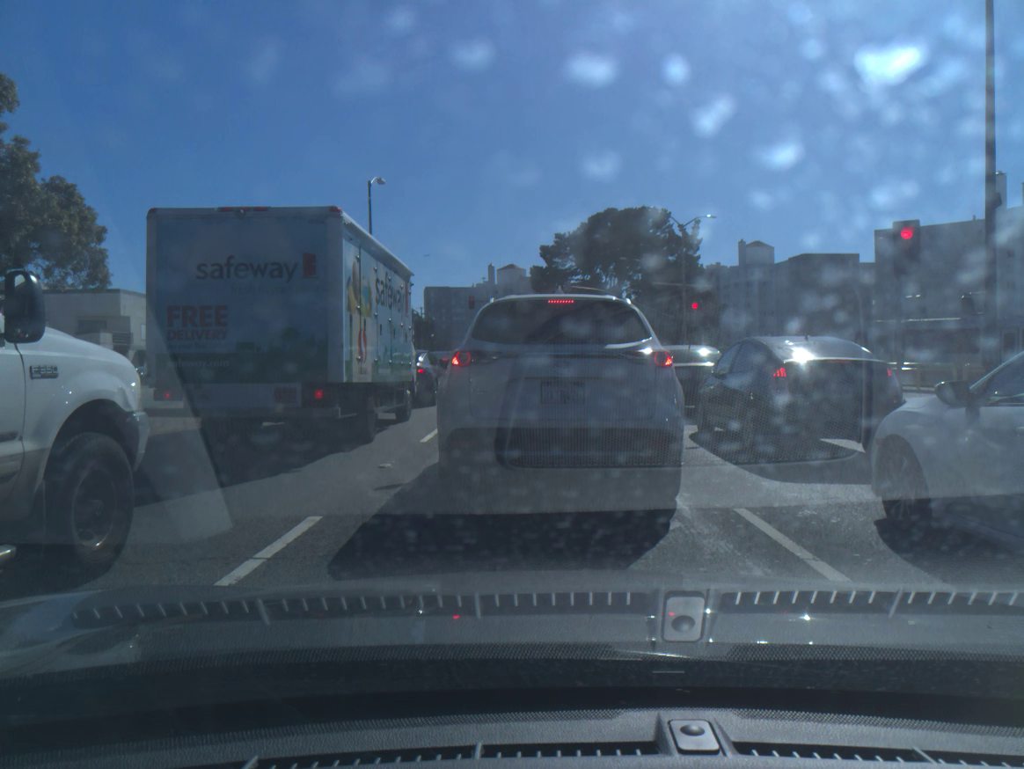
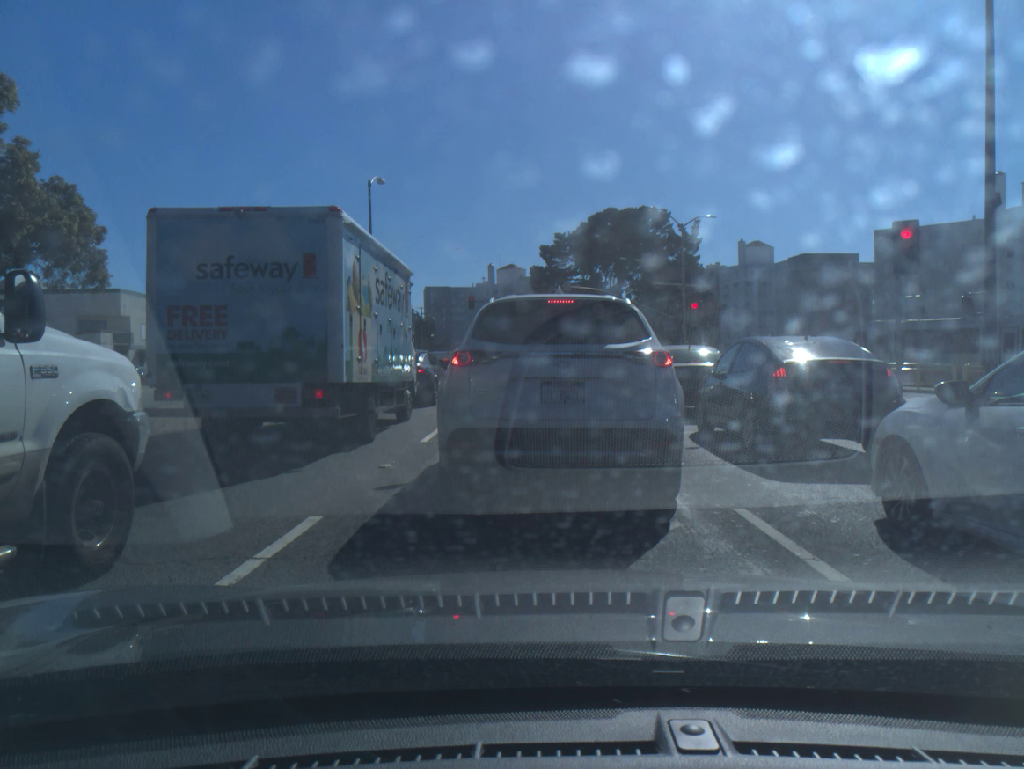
(0.0, 0.0) m; 0°
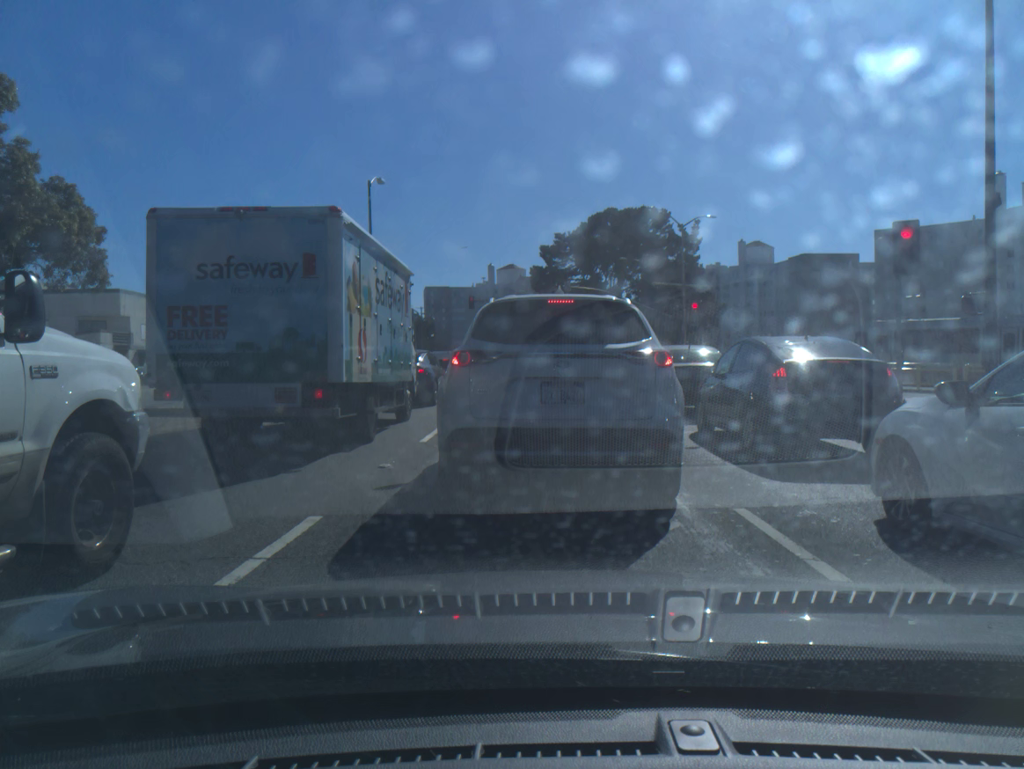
(0.0, 0.0) m; 0°
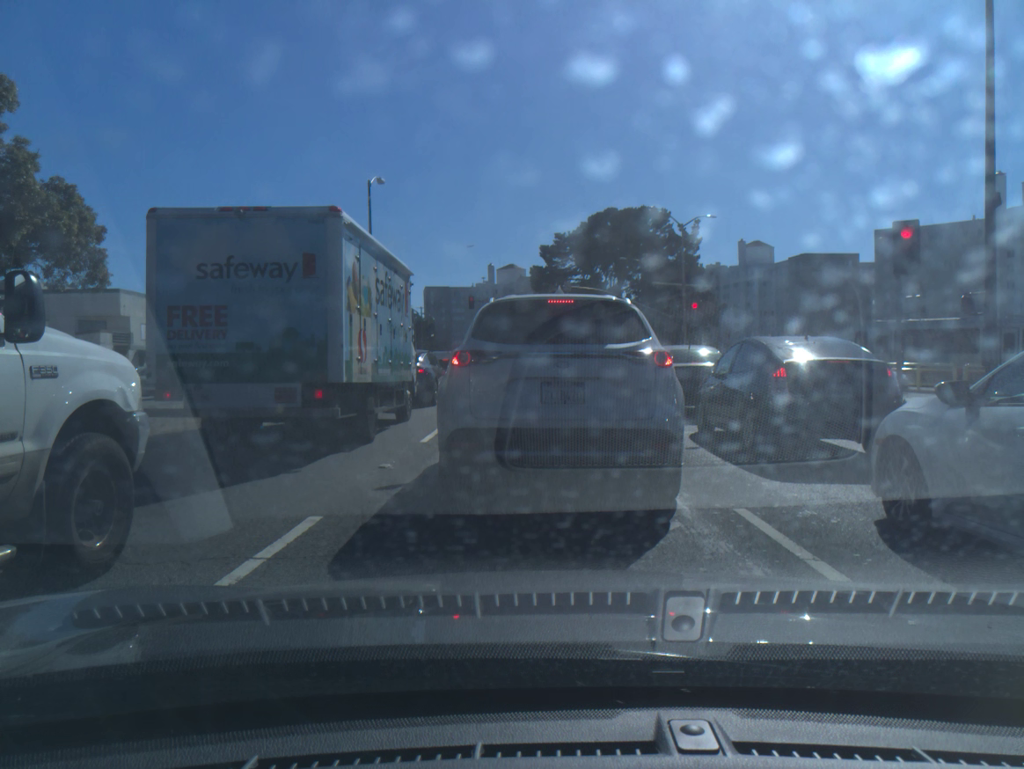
(0.0, 0.0) m; 0°
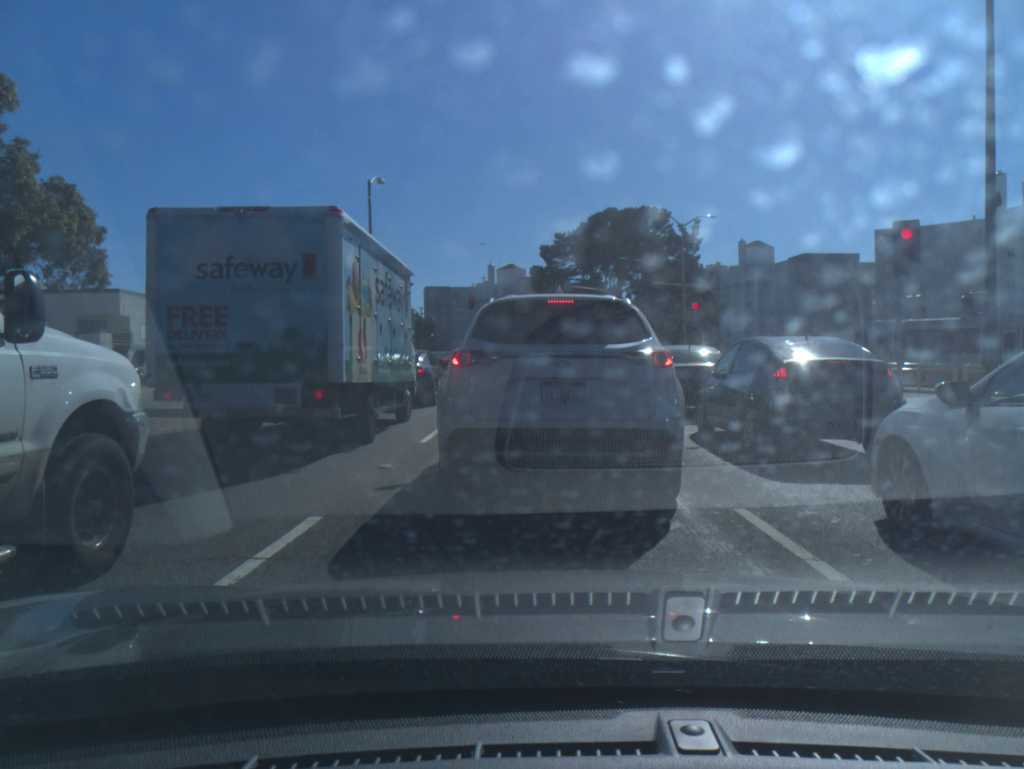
(0.0, 0.0) m; 0°
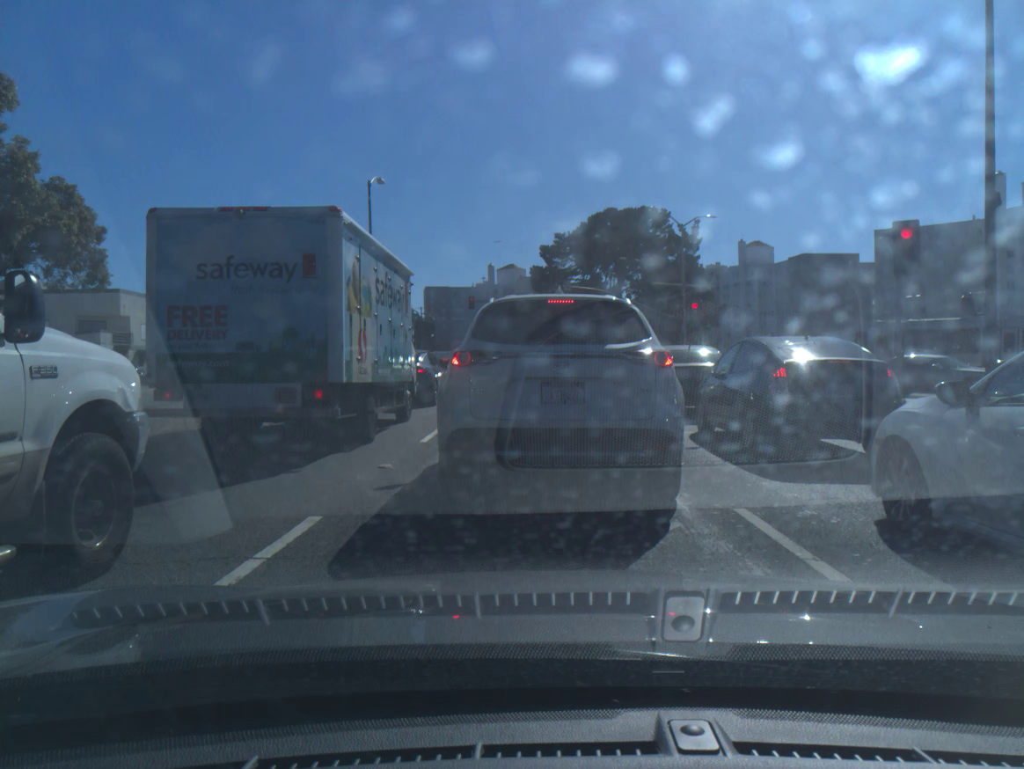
(0.0, 0.0) m; 0°
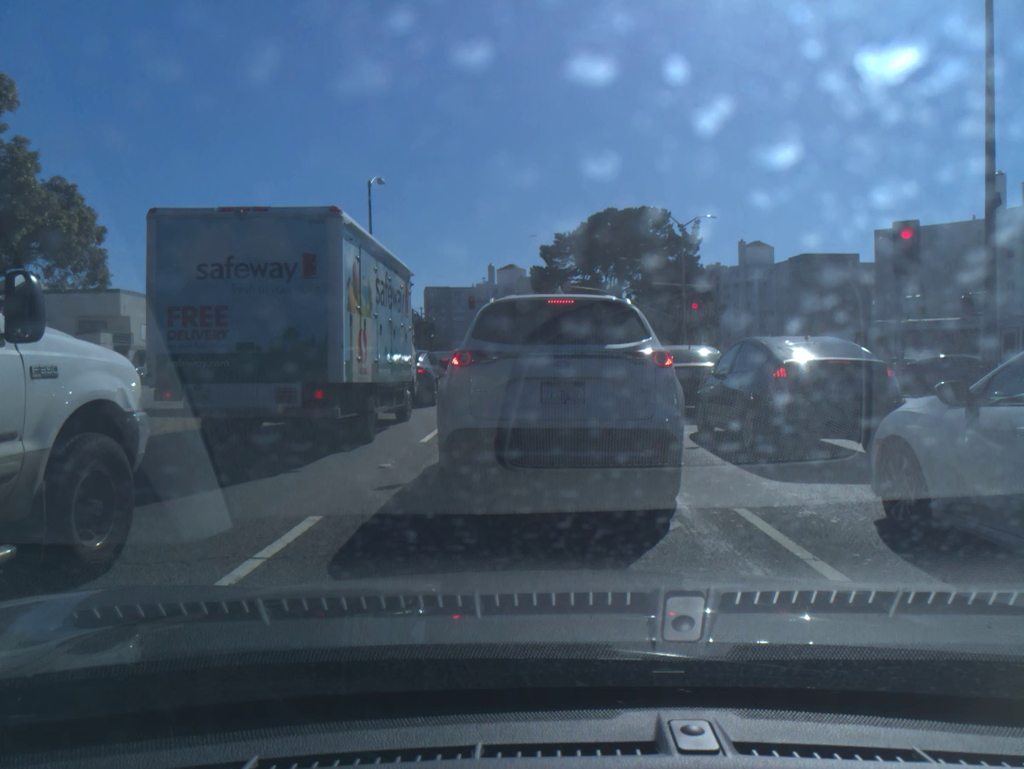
(0.0, 0.0) m; 0°
